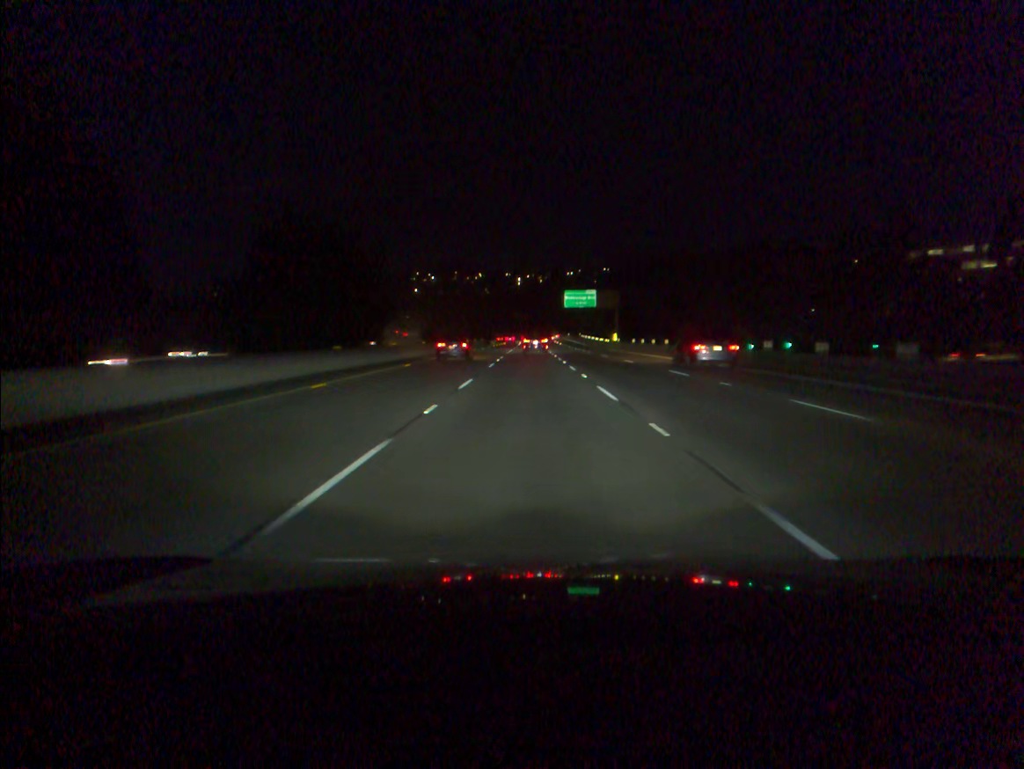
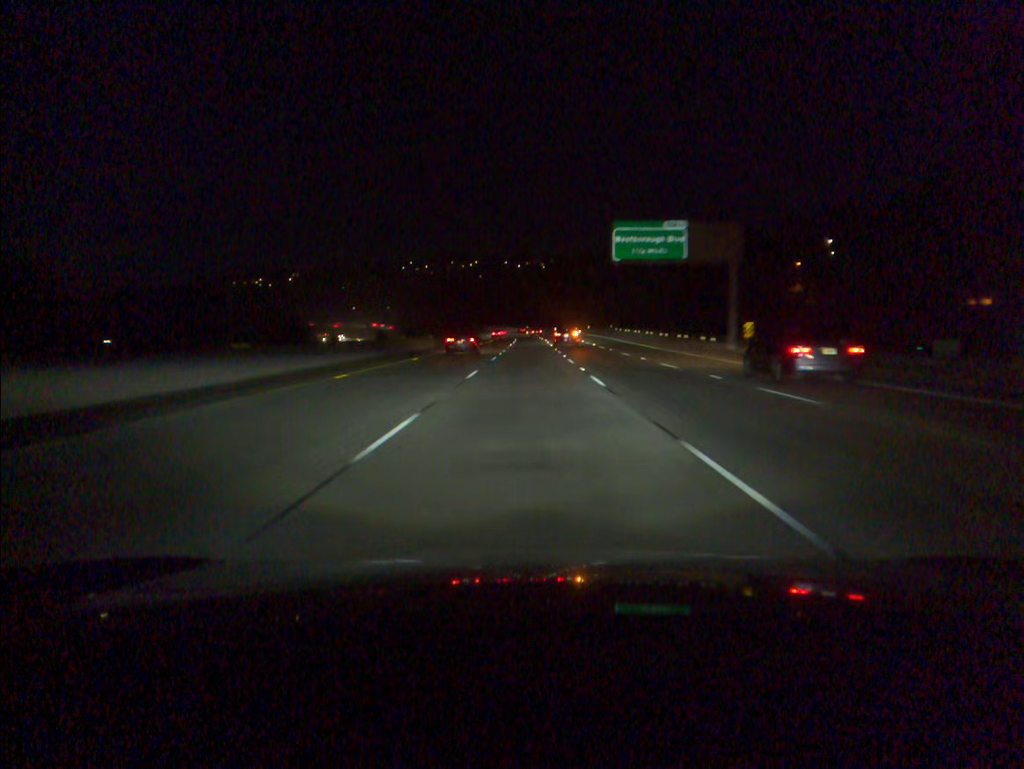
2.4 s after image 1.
(-0.1, +70.3) m; 0°
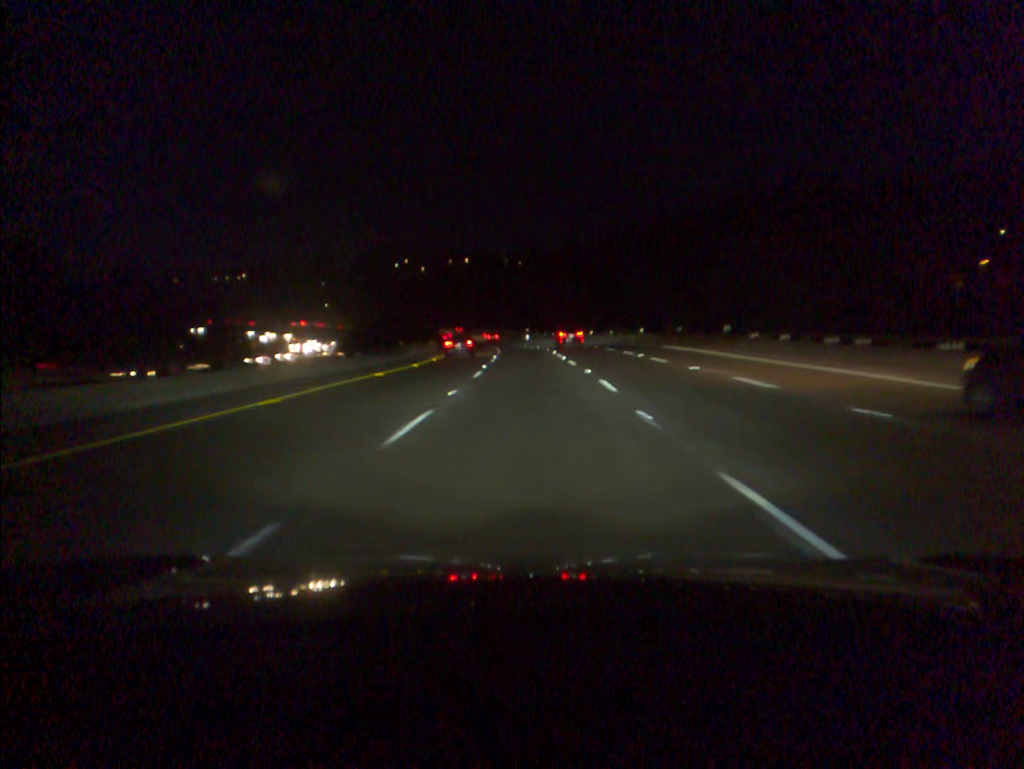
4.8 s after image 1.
(0.0, +69.8) m; 0°
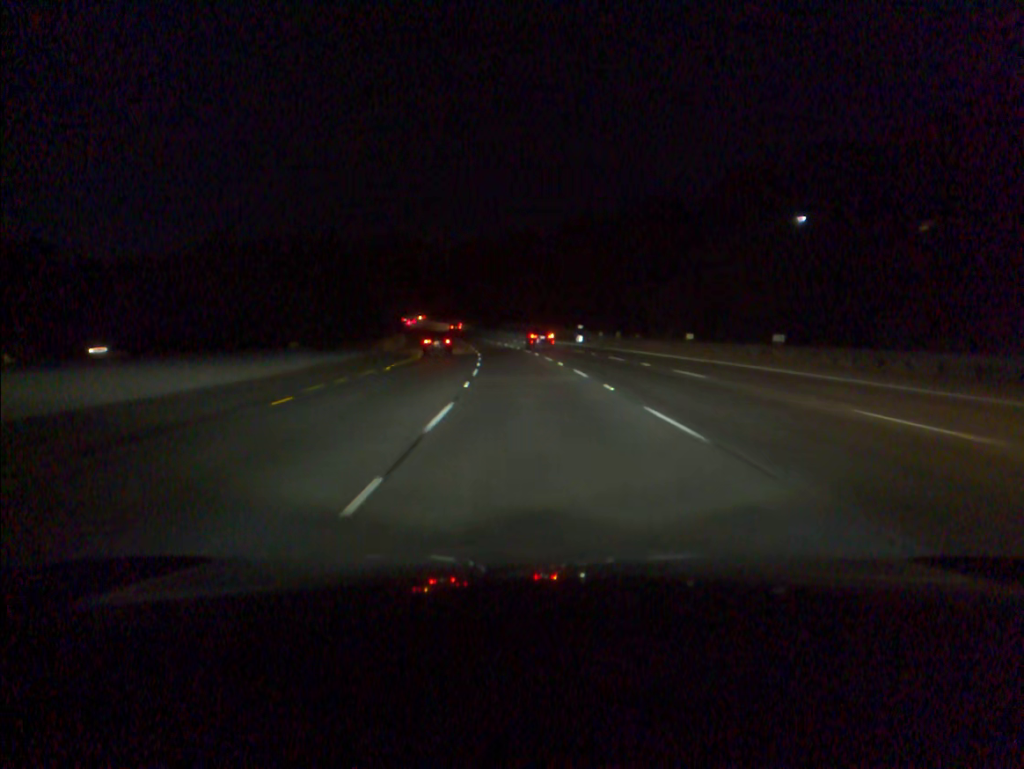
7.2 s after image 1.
(-1.3, +69.5) m; -3°
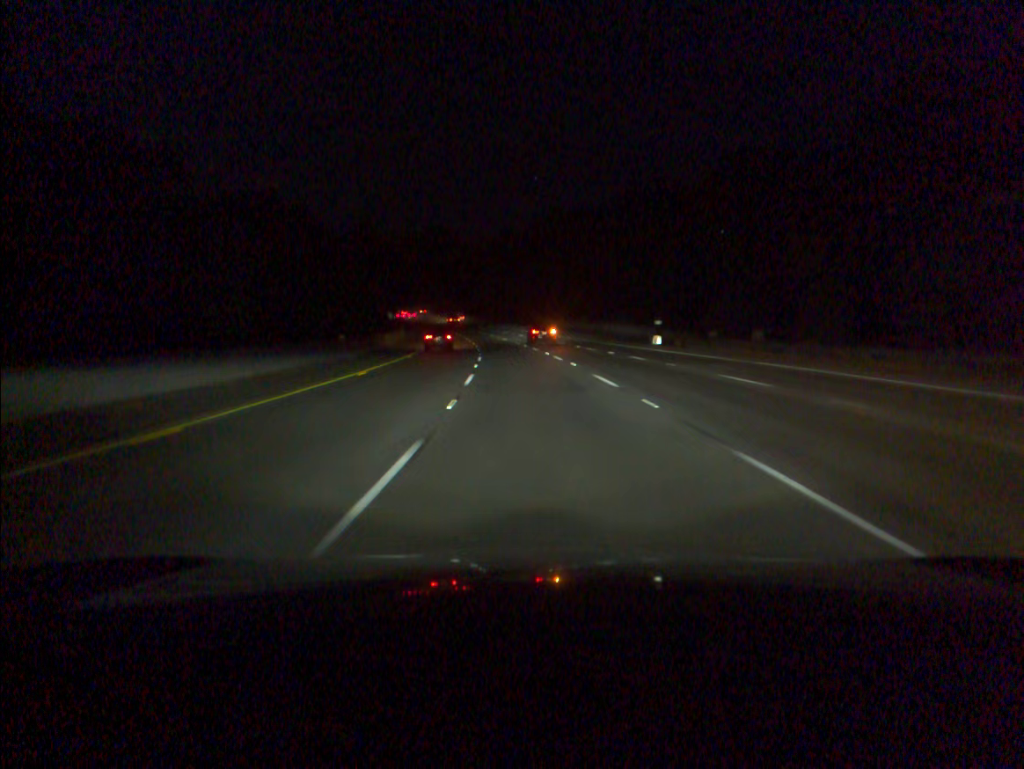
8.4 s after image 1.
(-0.9, +34.8) m; -3°
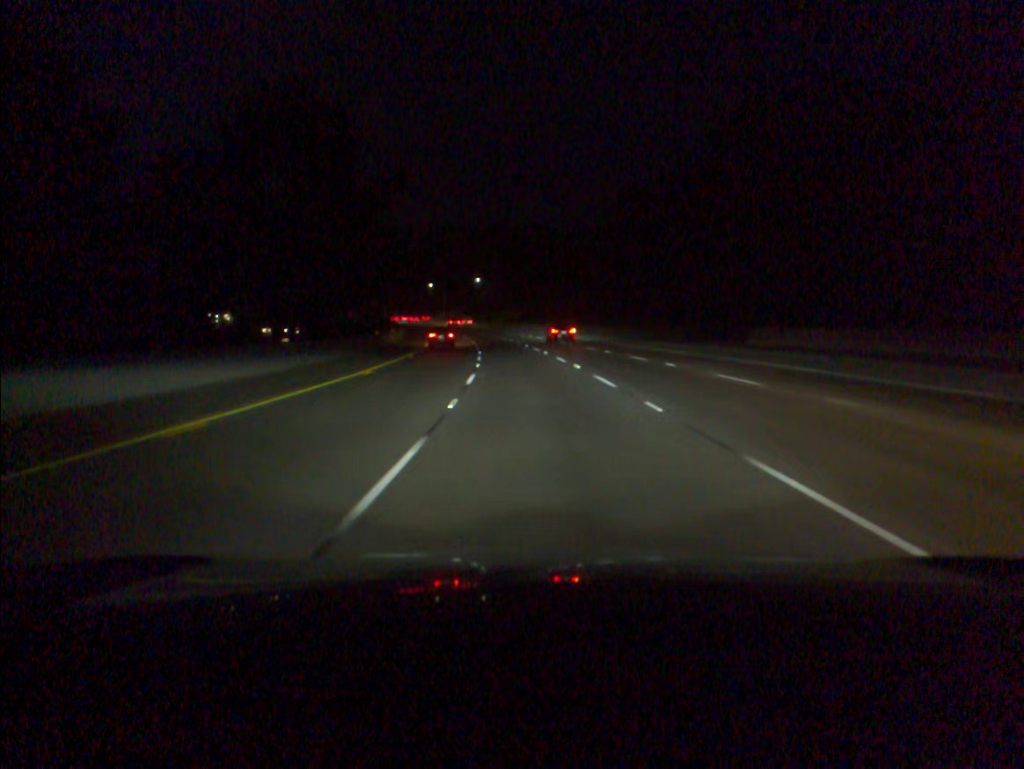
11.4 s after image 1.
(-6.0, +87.1) m; -8°
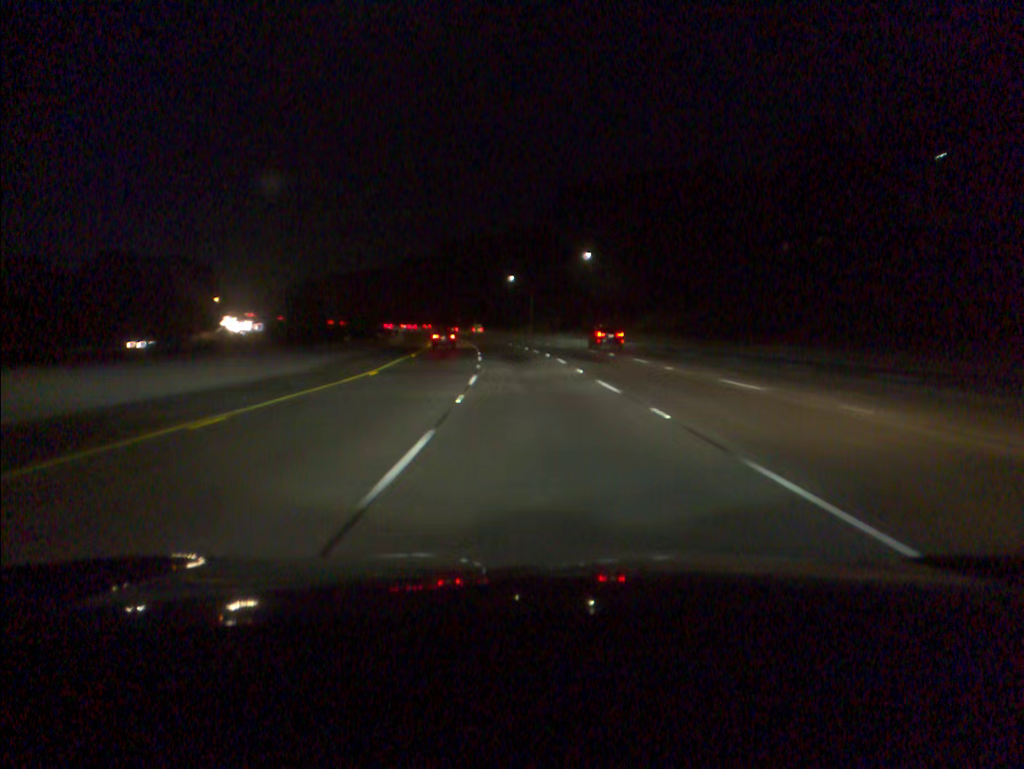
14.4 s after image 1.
(-5.8, +86.6) m; -8°
